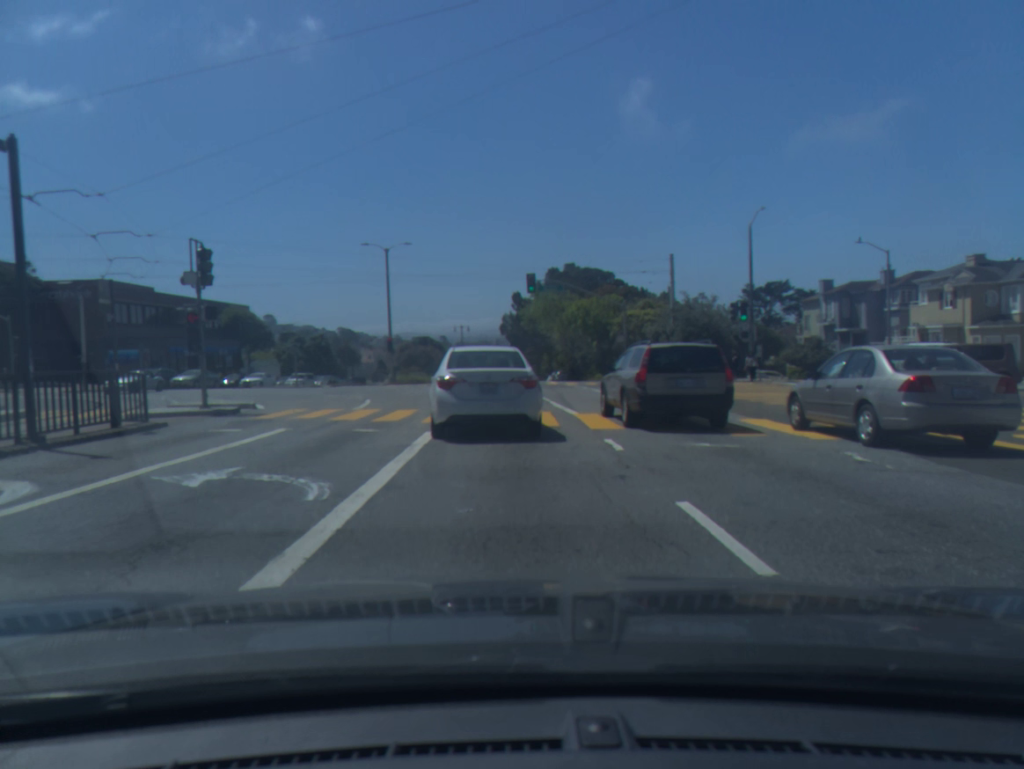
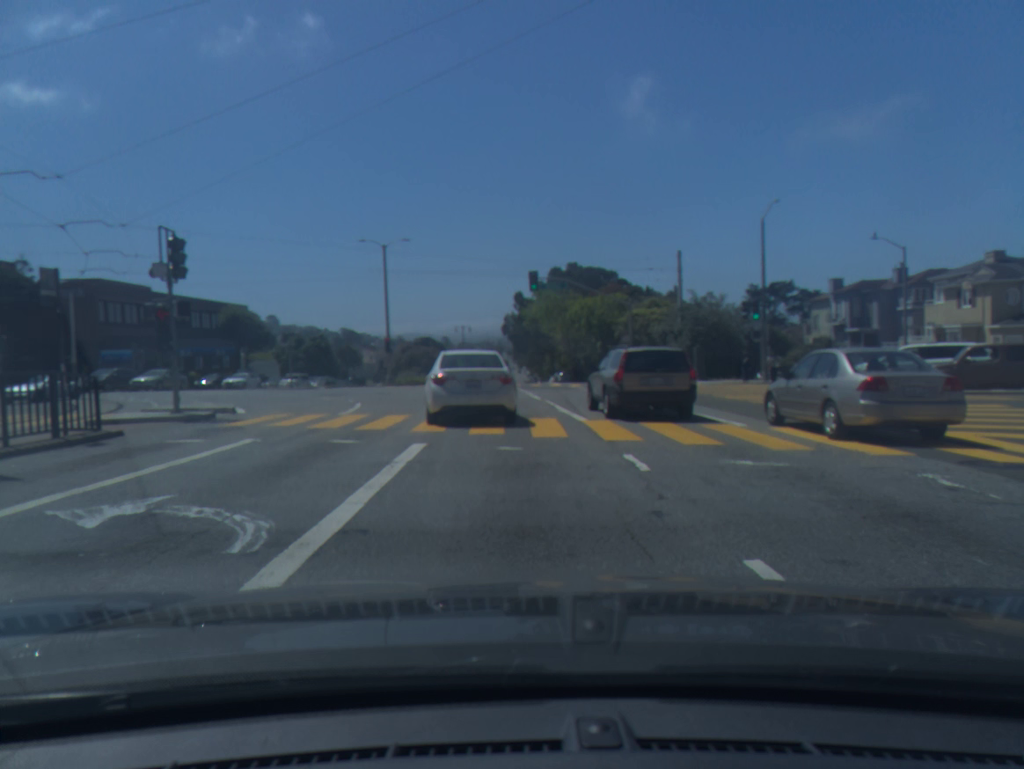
(0.0, +1.8) m; 0°
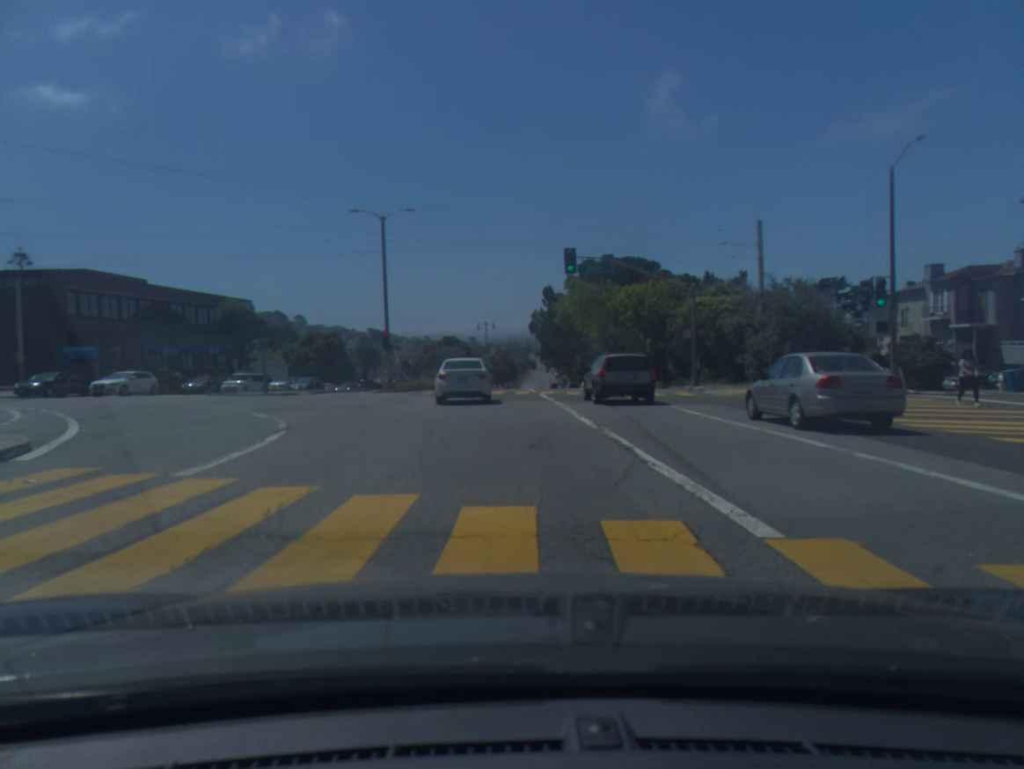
(-0.2, +10.4) m; -3°
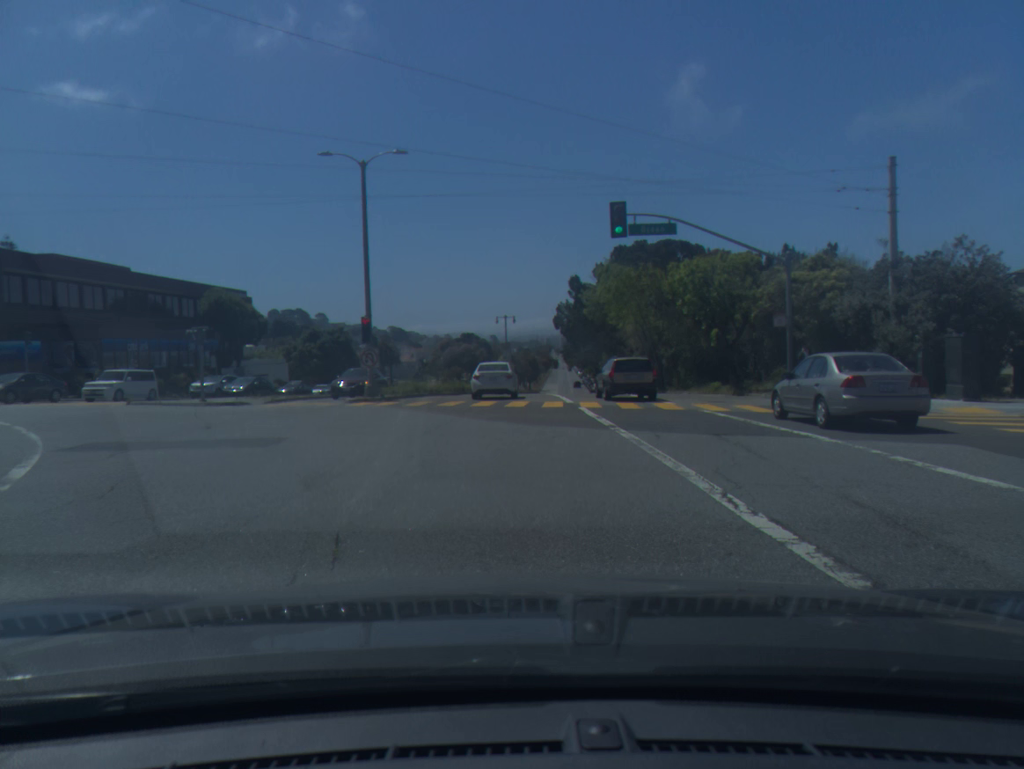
(-0.1, +10.8) m; -1°
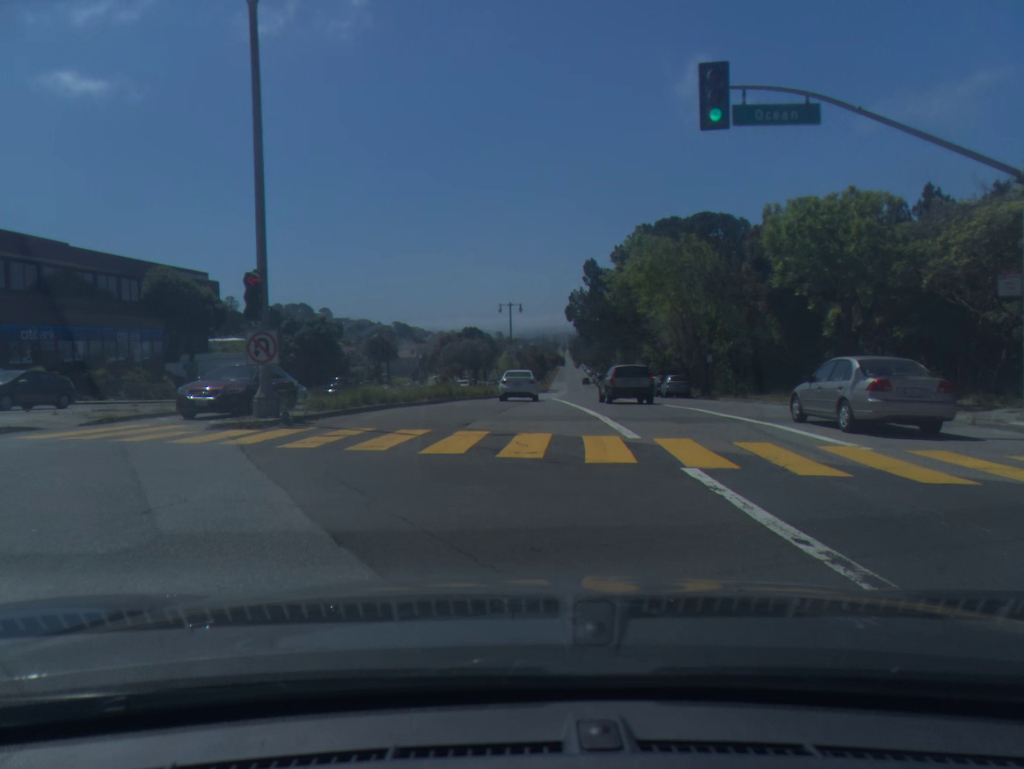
(-0.1, +13.3) m; 0°
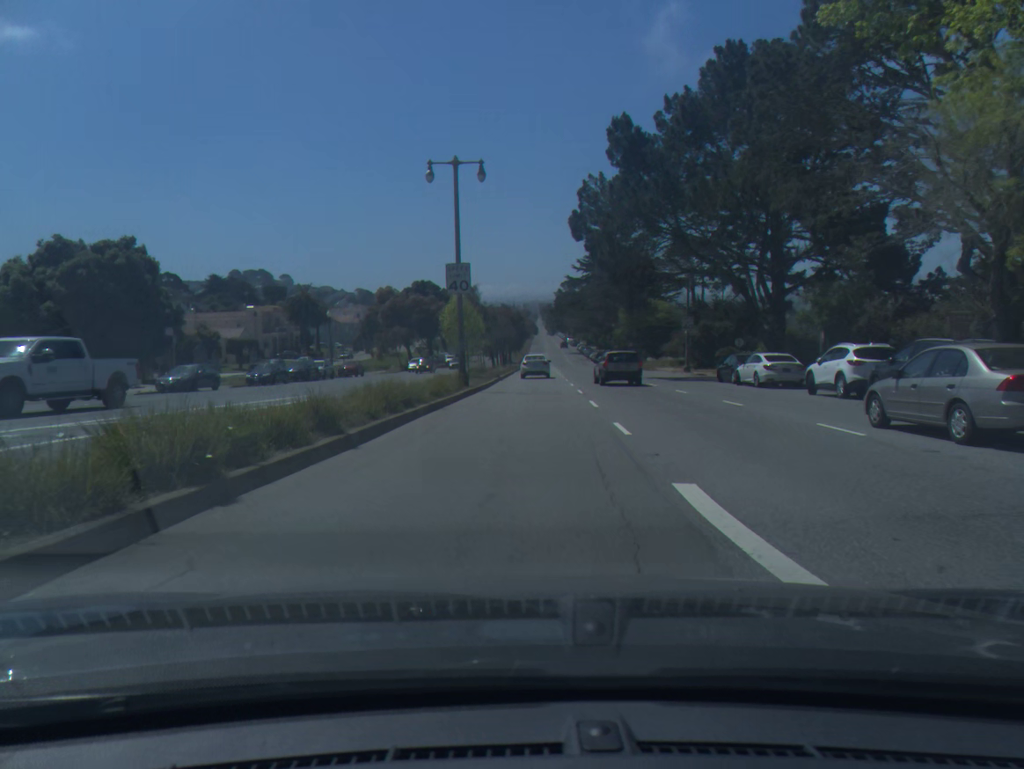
(+0.5, +43.2) m; +2°
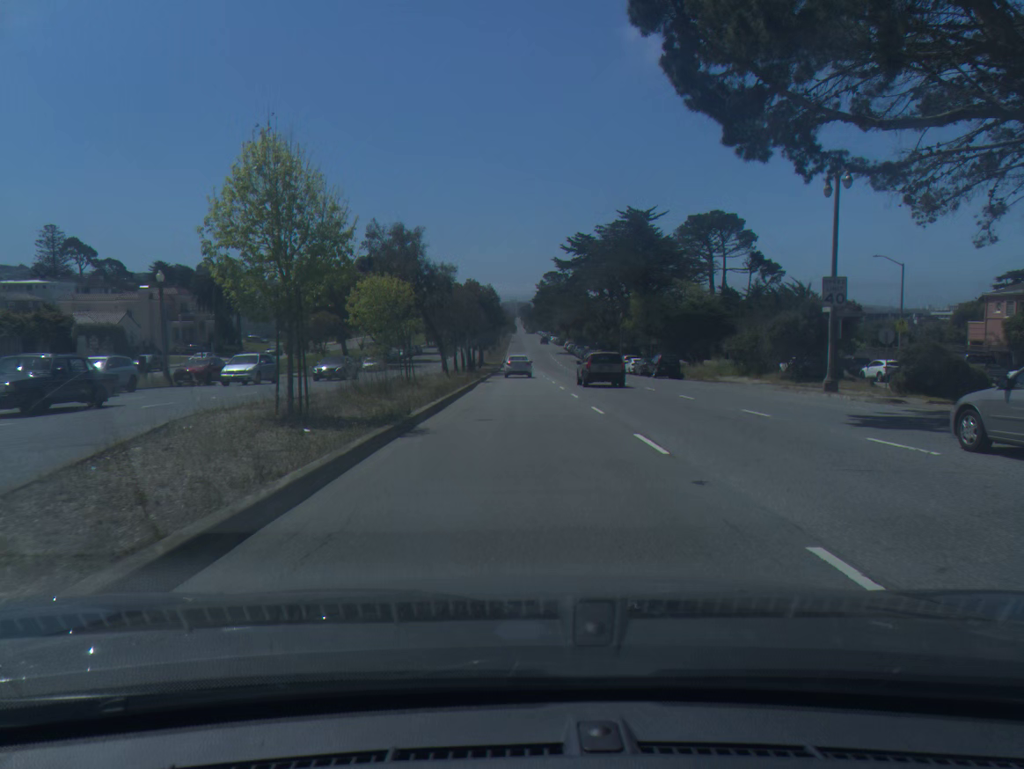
(+0.4, +31.9) m; +2°
